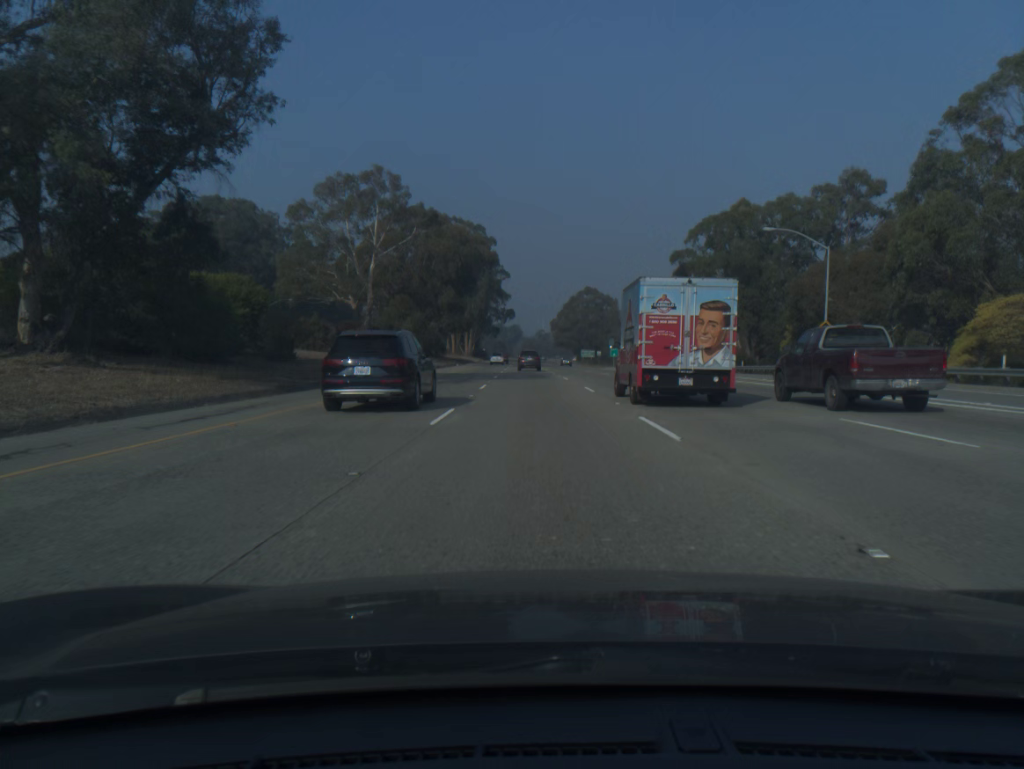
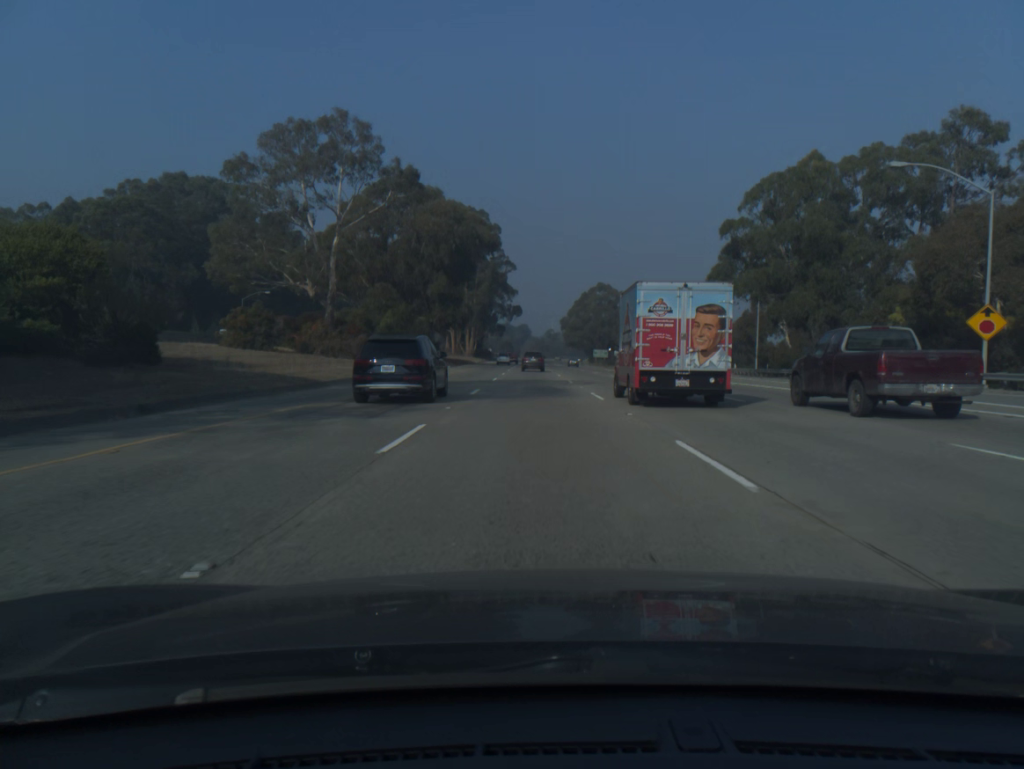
(-0.1, +18.5) m; -1°
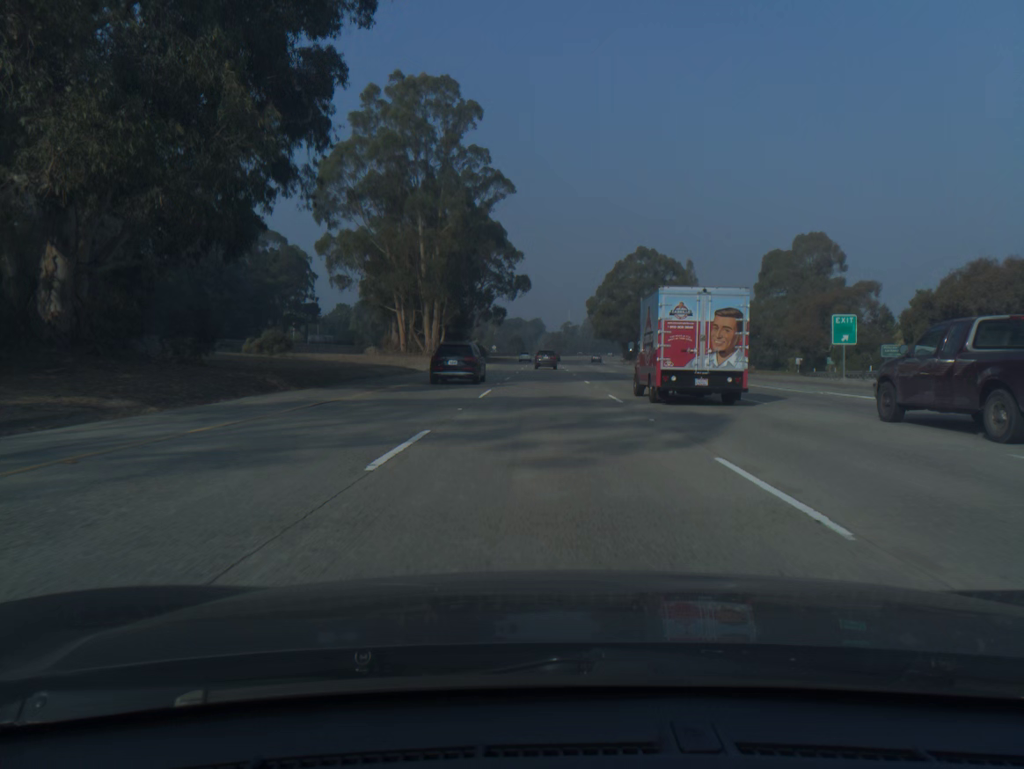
(-1.0, +74.3) m; -1°
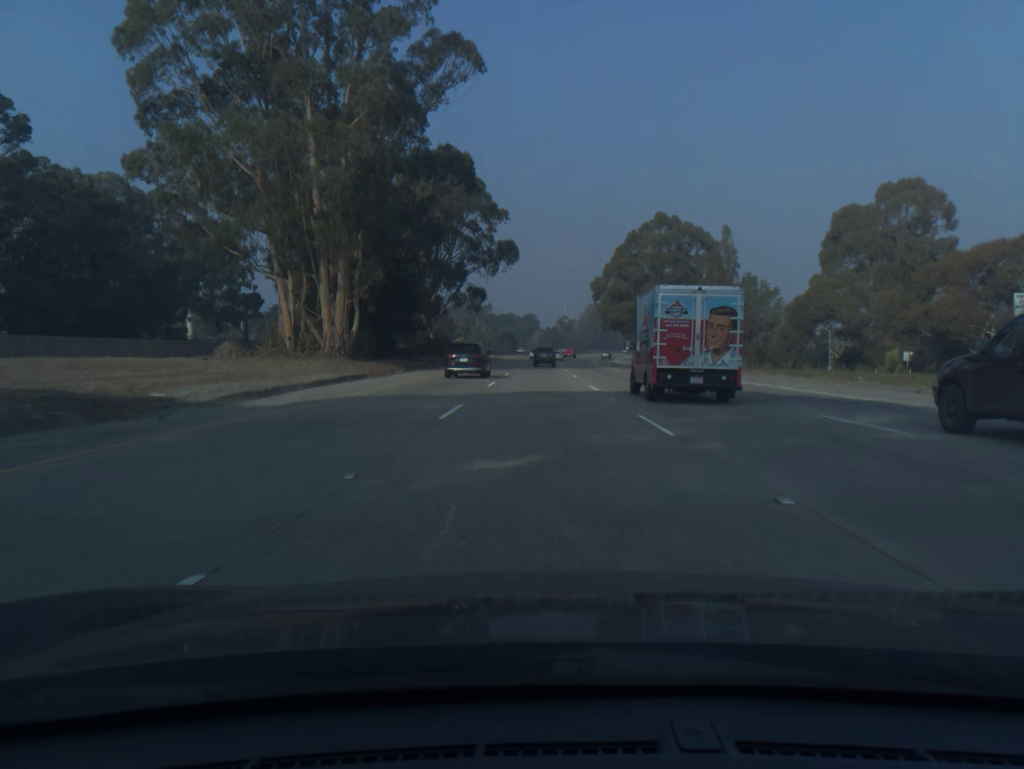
(+0.1, +37.4) m; 0°
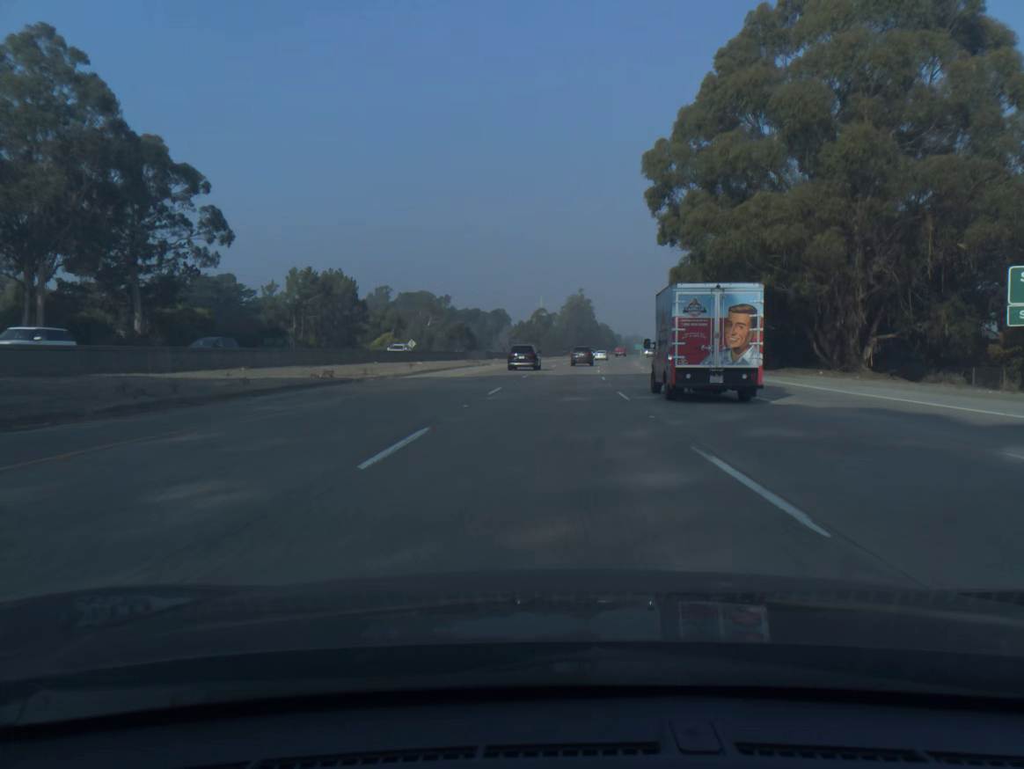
(+0.7, +94.0) m; +2°
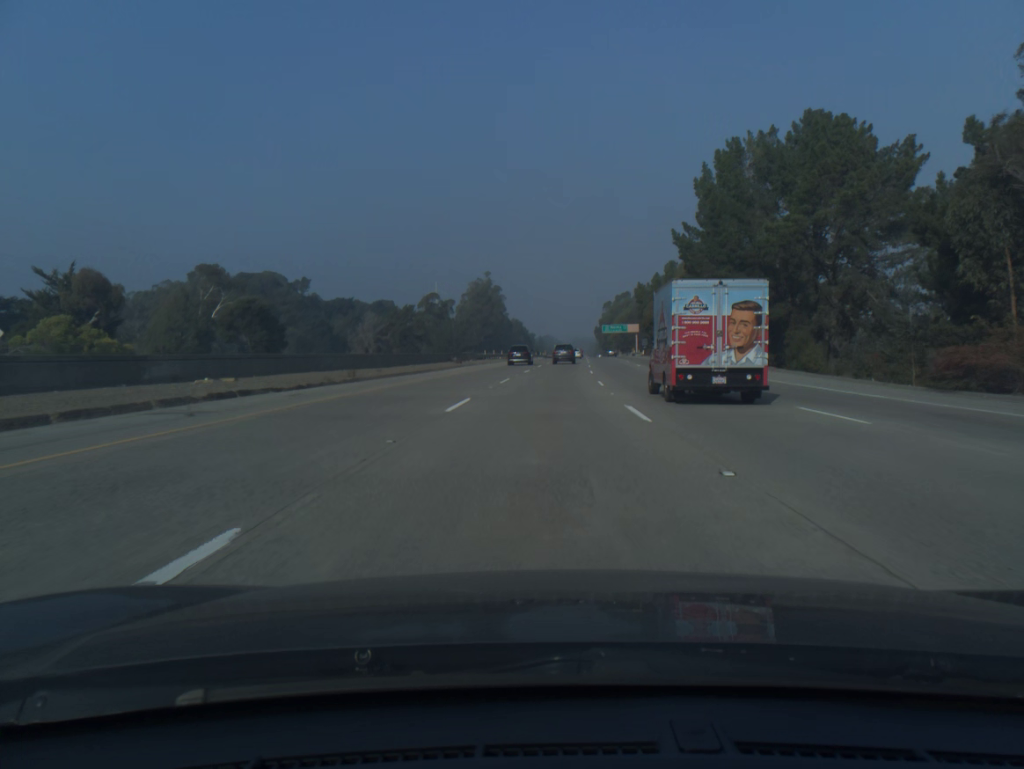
(+5.6, +94.2) m; +6°
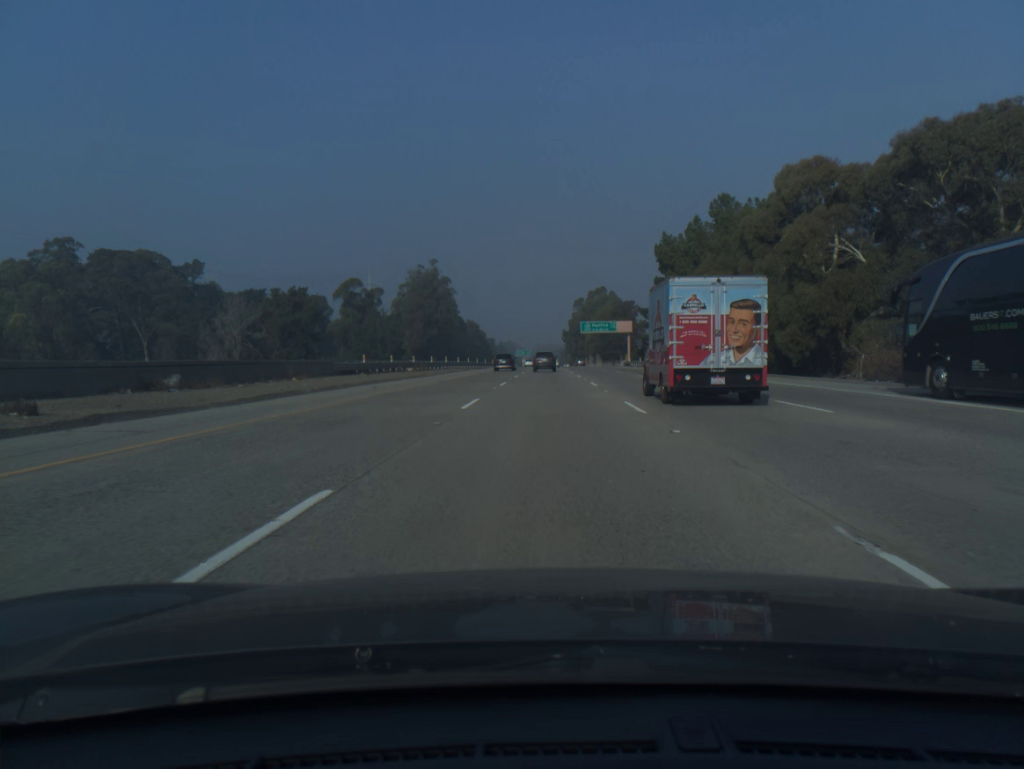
(+1.5, +56.6) m; +3°
